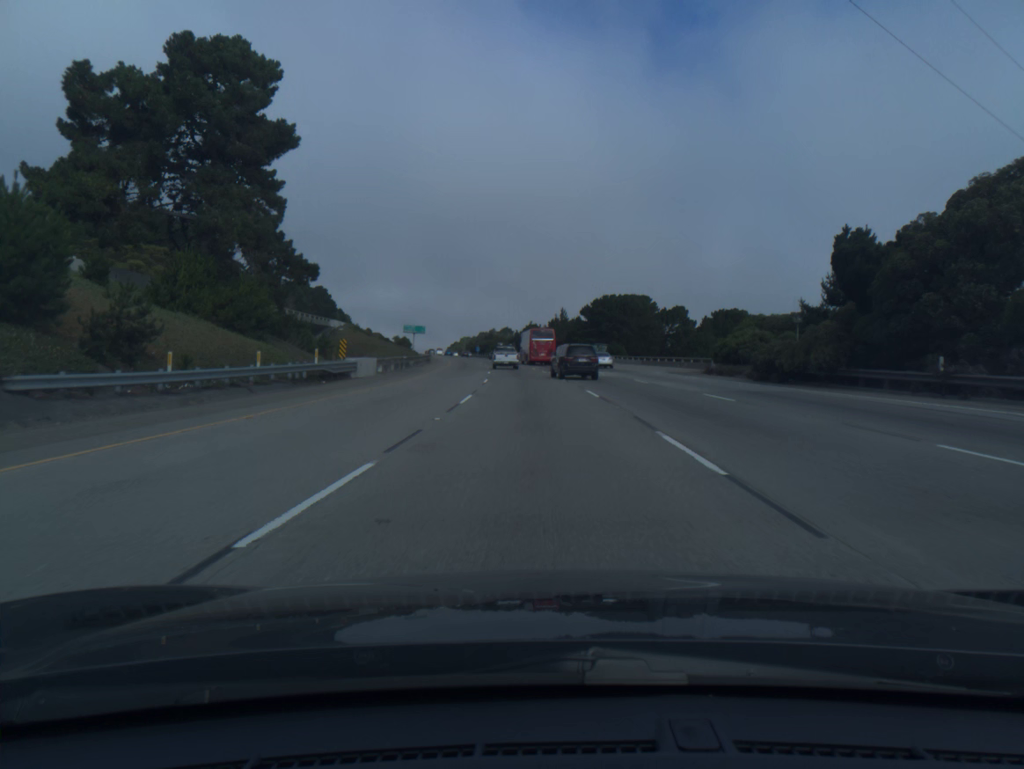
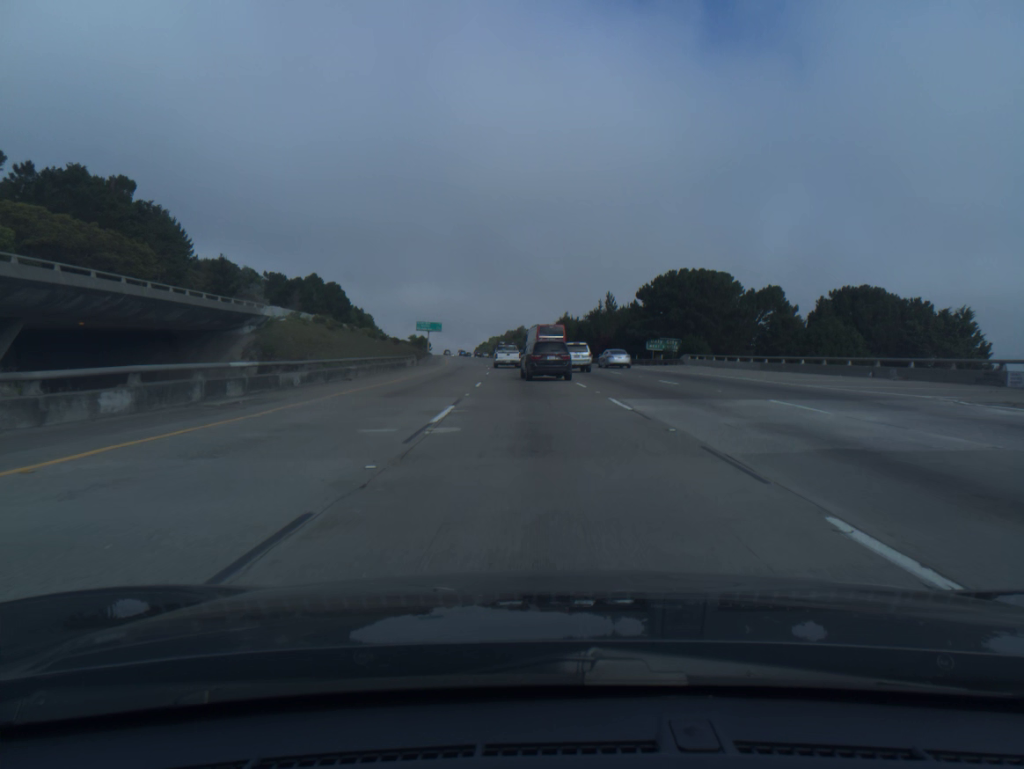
(-0.8, +35.6) m; -2°
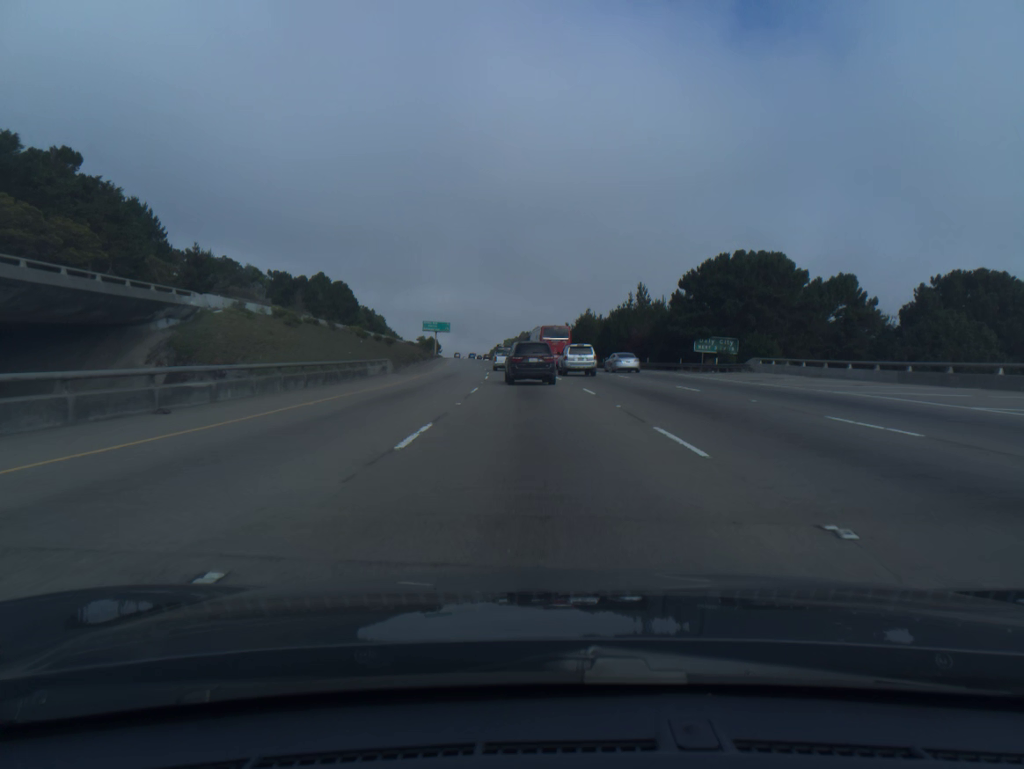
(-0.2, +17.8) m; -1°
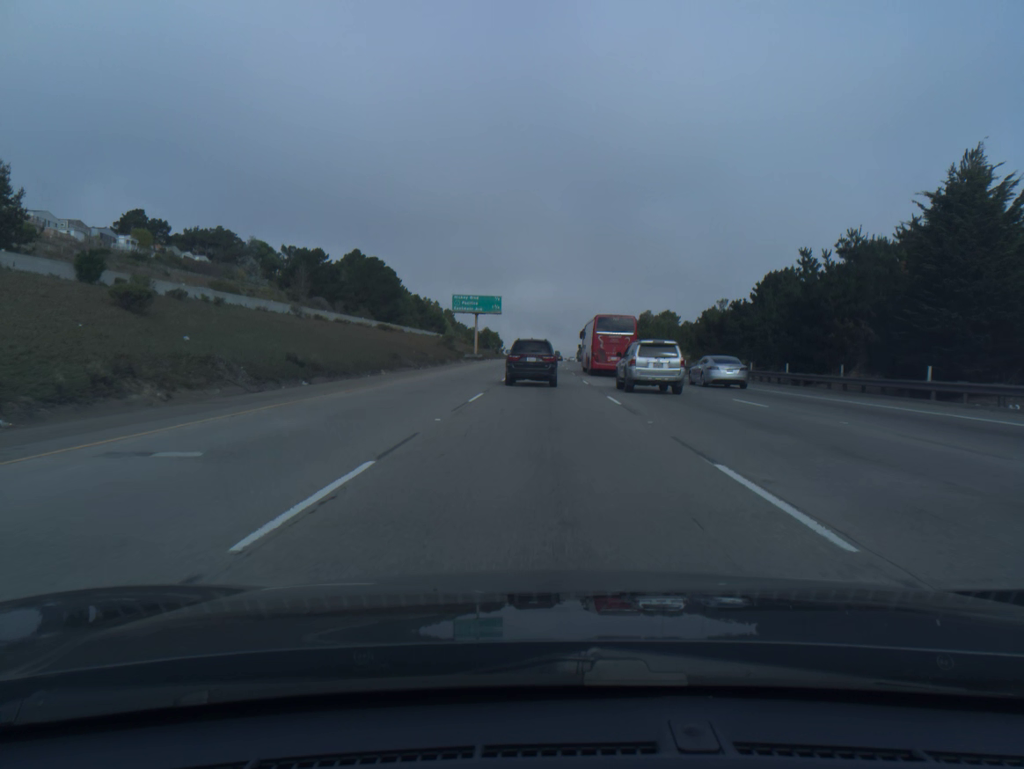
(-4.8, +87.5) m; -6°
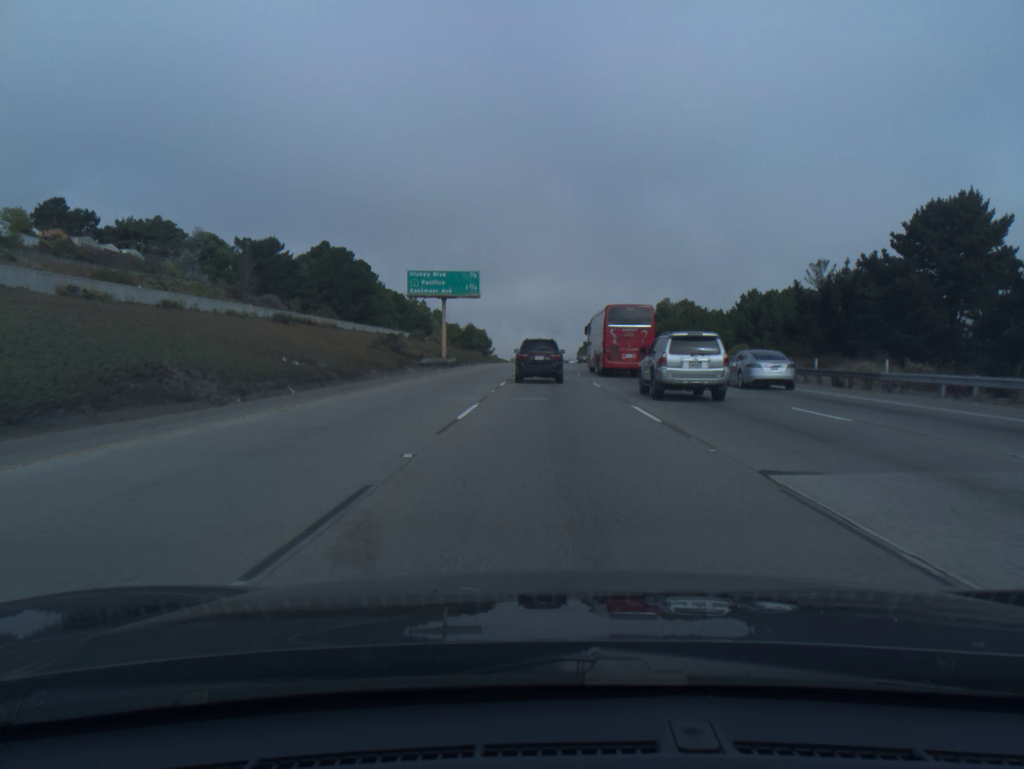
(-0.1, +34.0) m; 0°
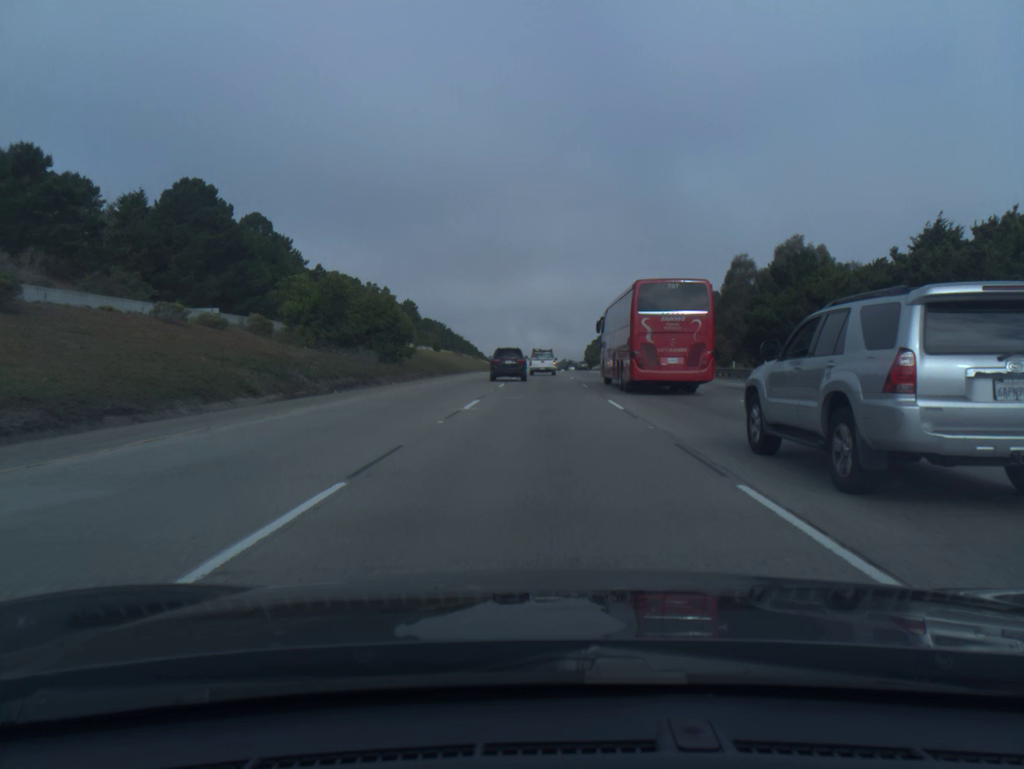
(+0.6, +84.1) m; 0°
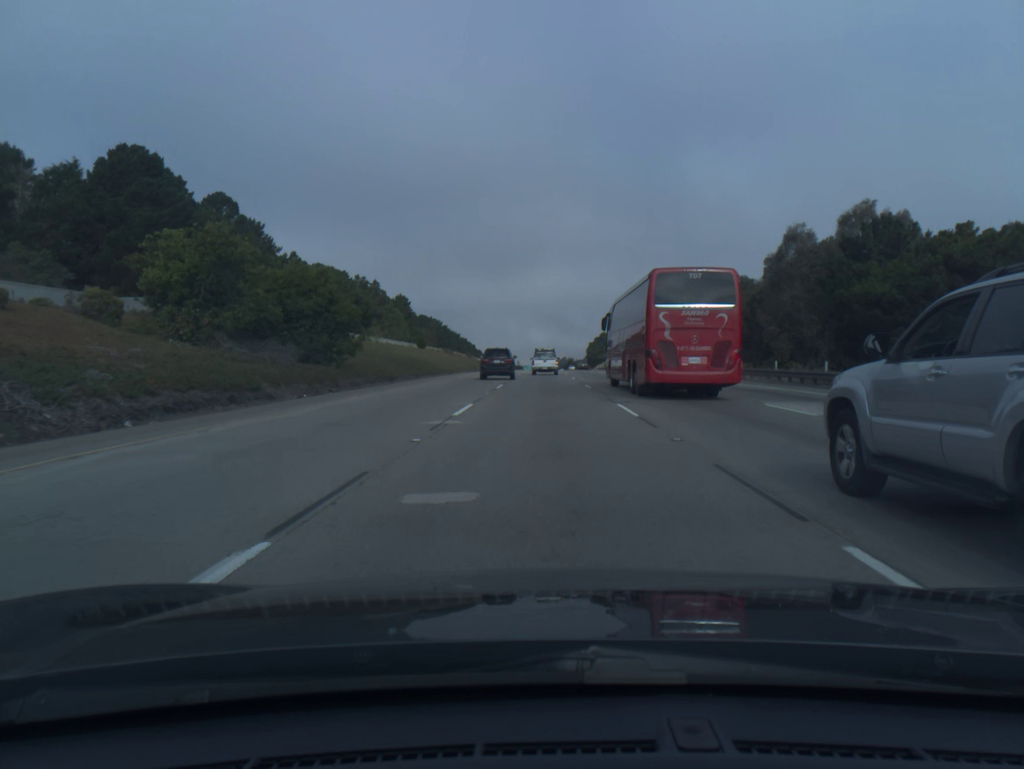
(0.0, +16.9) m; 0°
